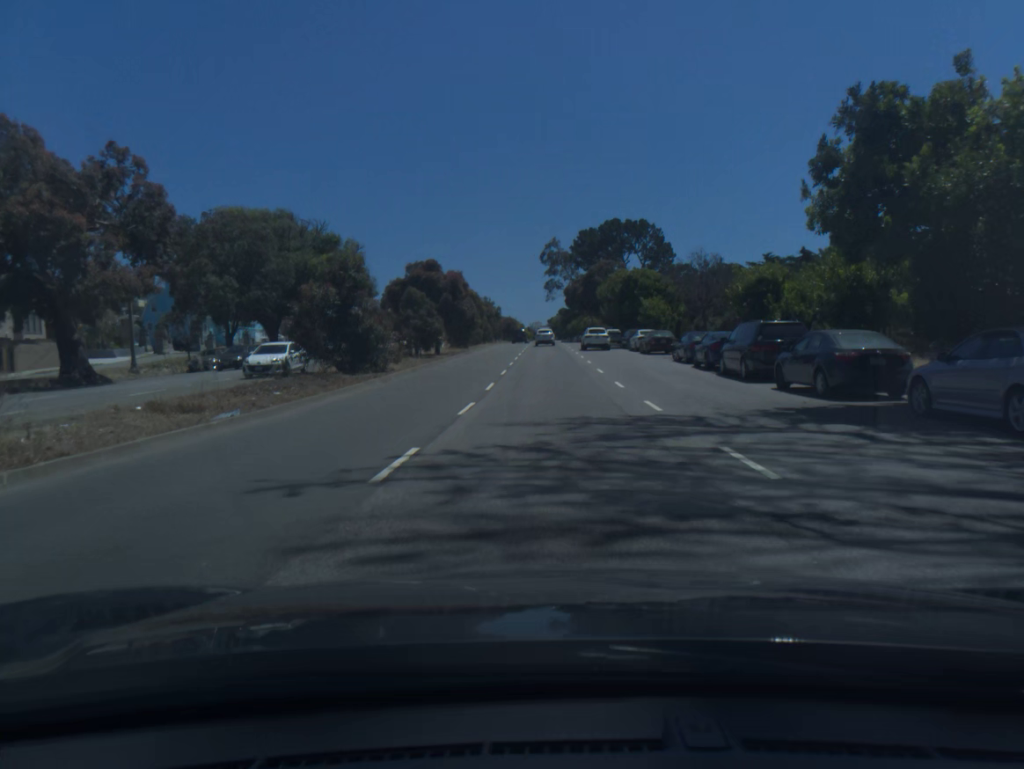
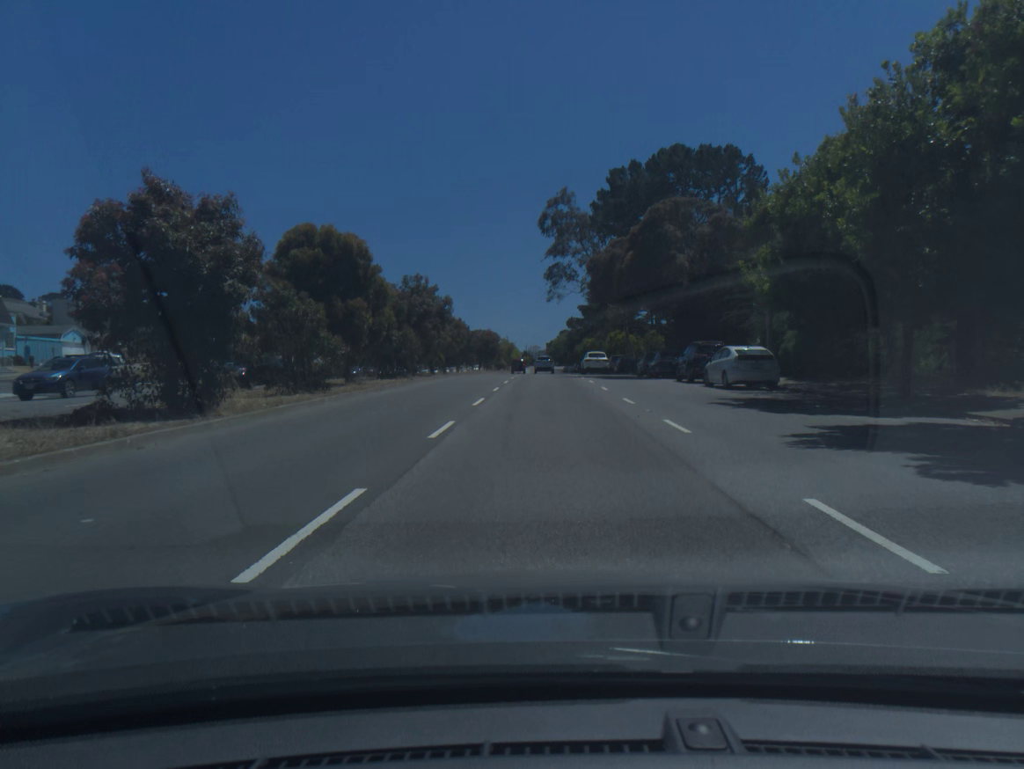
(-0.2, +53.3) m; 0°
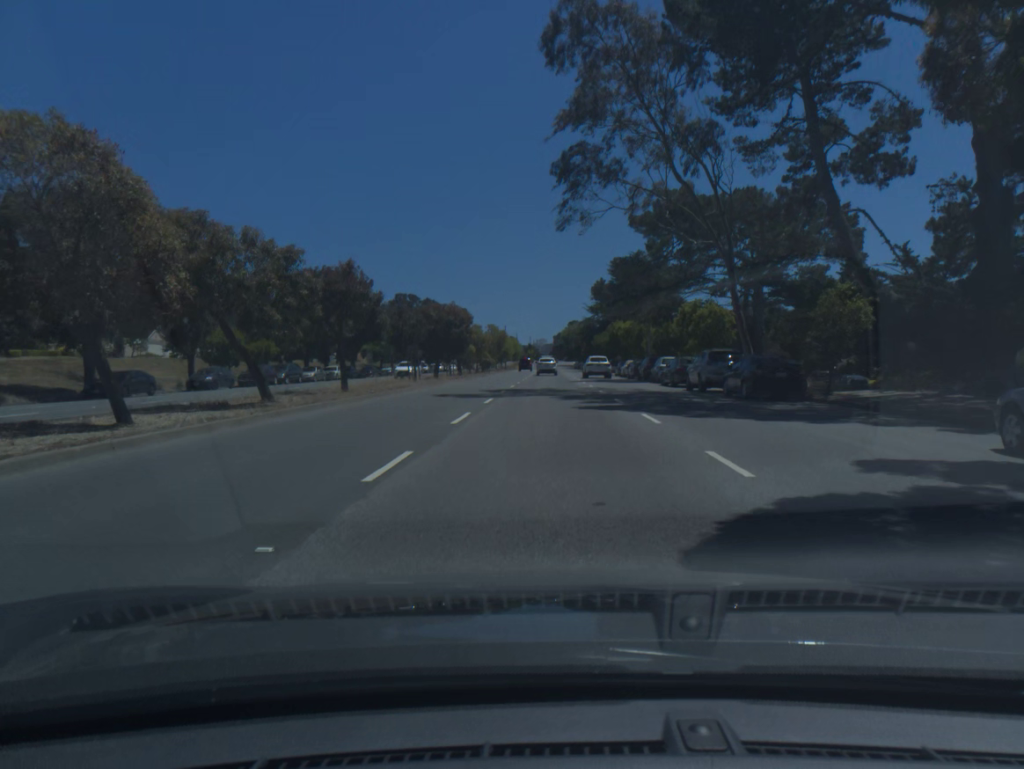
(0.0, +40.2) m; 0°
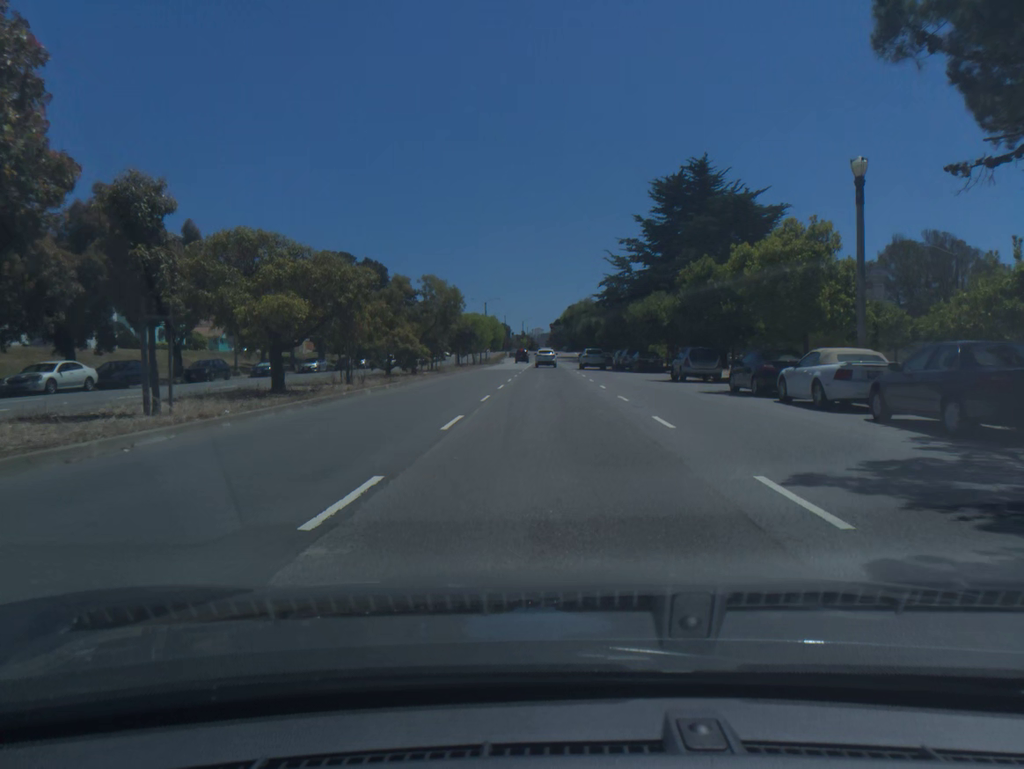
(+0.1, +45.2) m; 0°
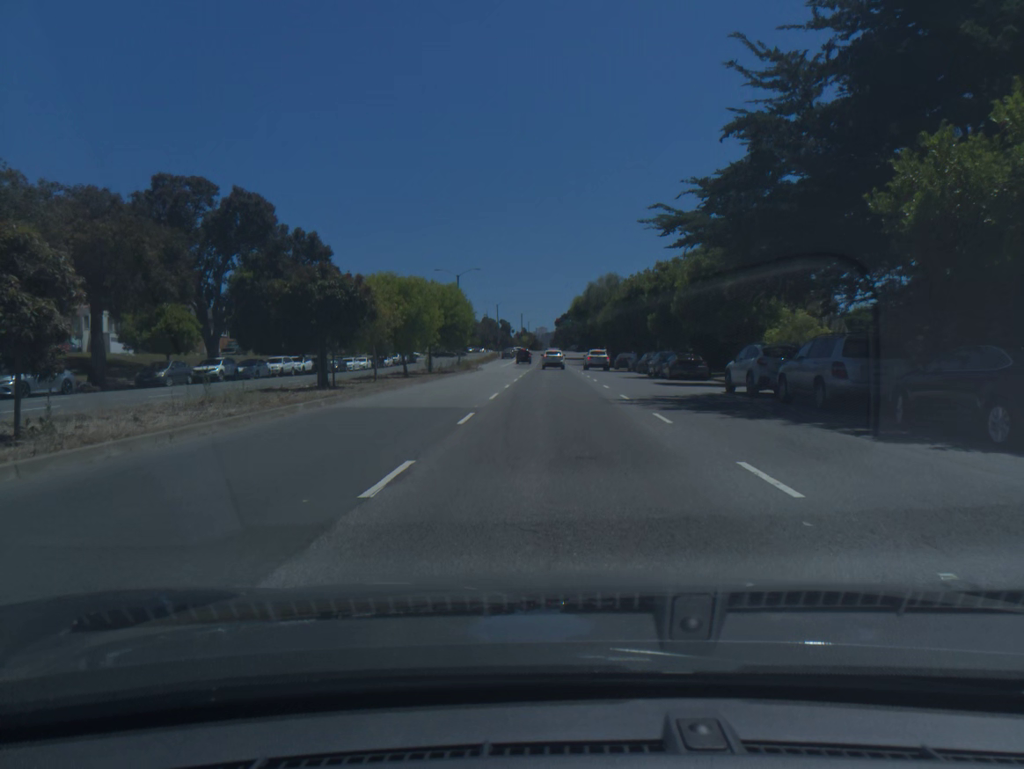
(-0.1, +42.2) m; 0°
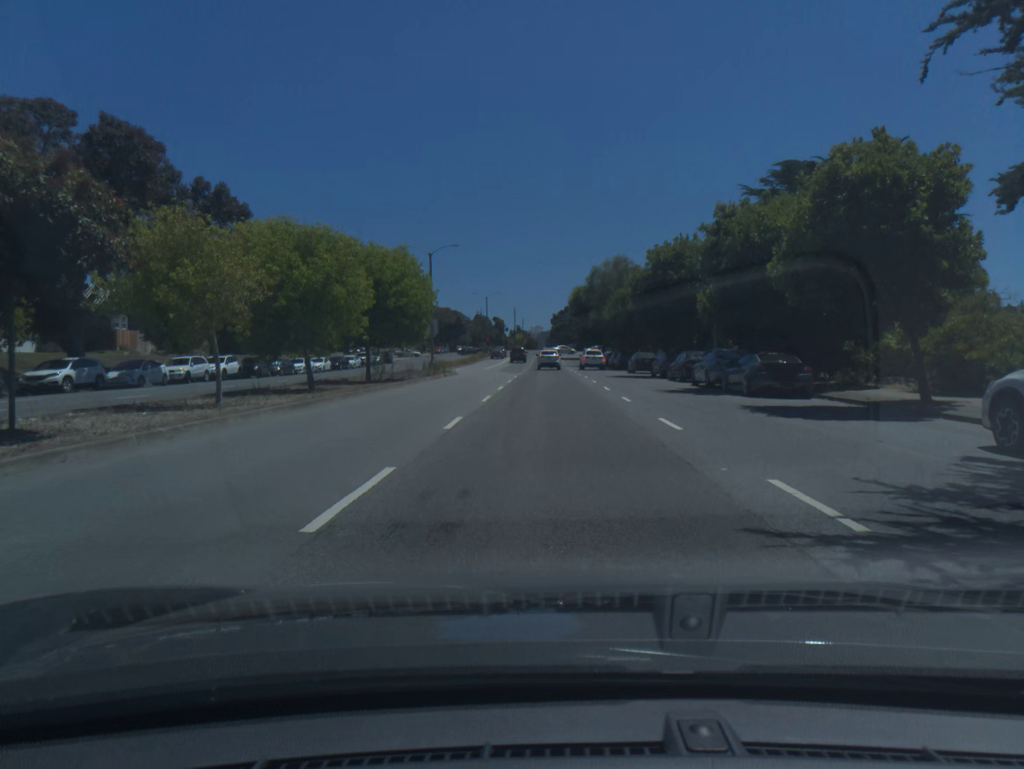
(+0.1, +16.0) m; 0°
